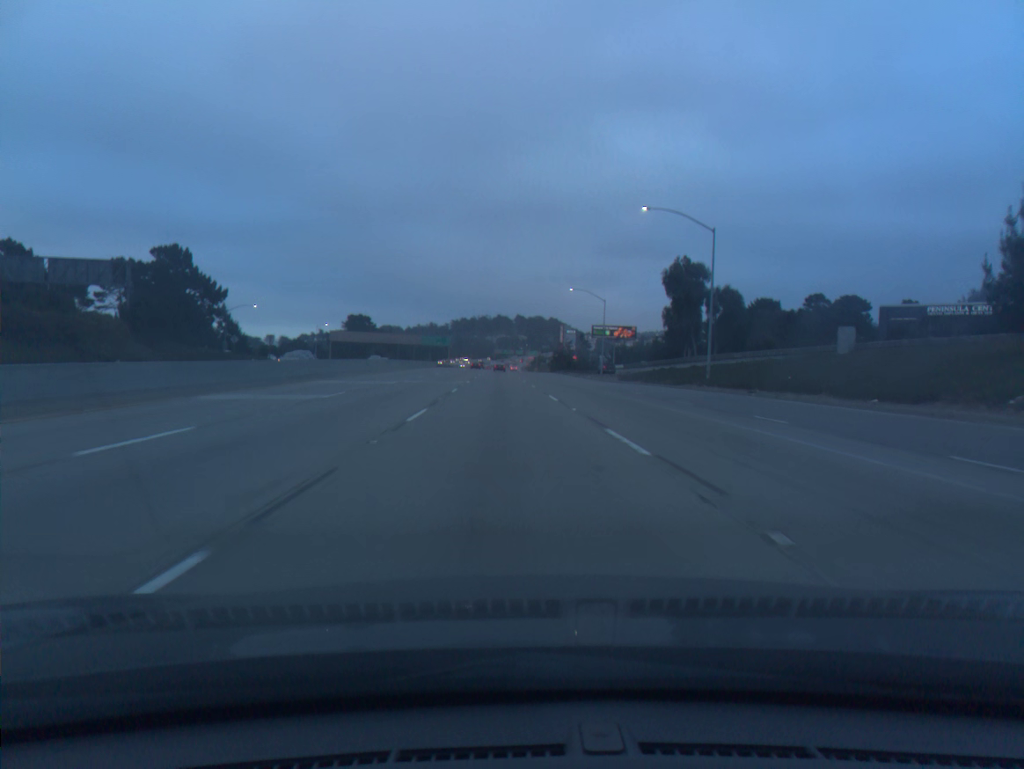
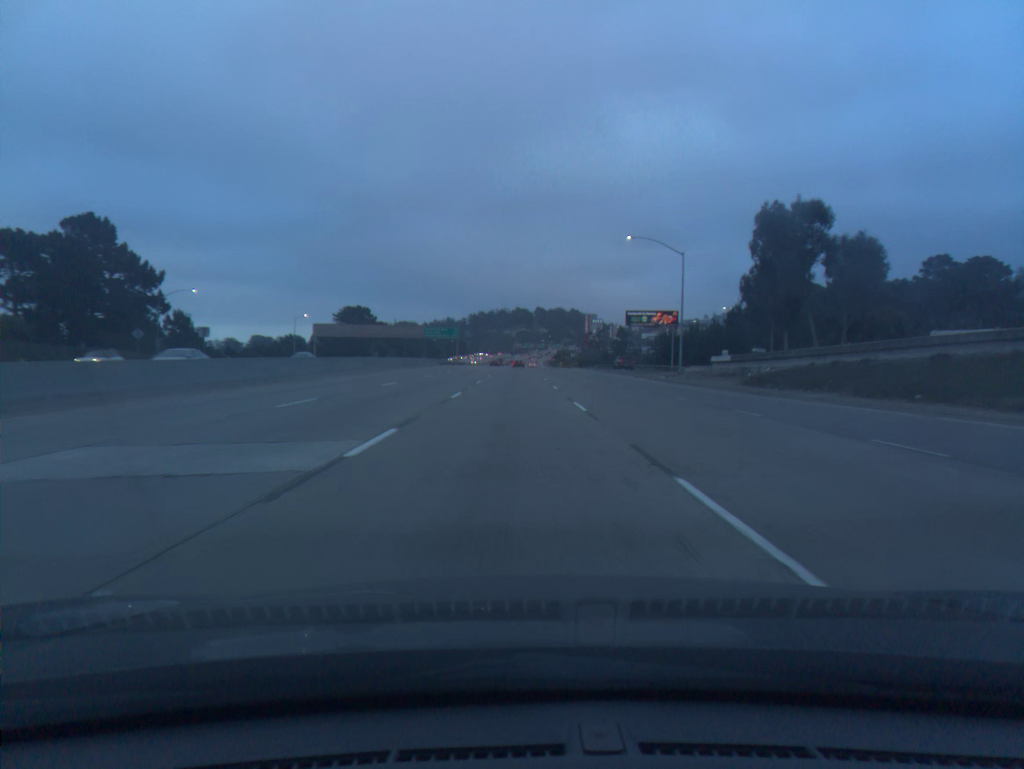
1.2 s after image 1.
(-0.6, +35.4) m; -1°
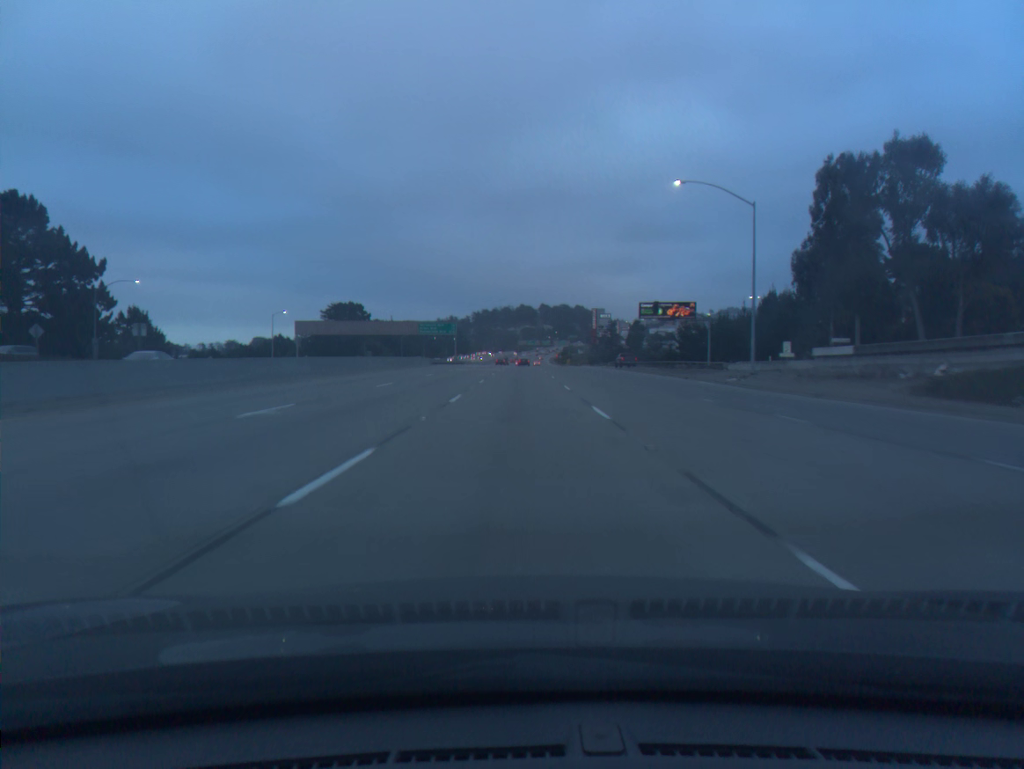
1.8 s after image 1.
(-0.1, +17.7) m; 0°
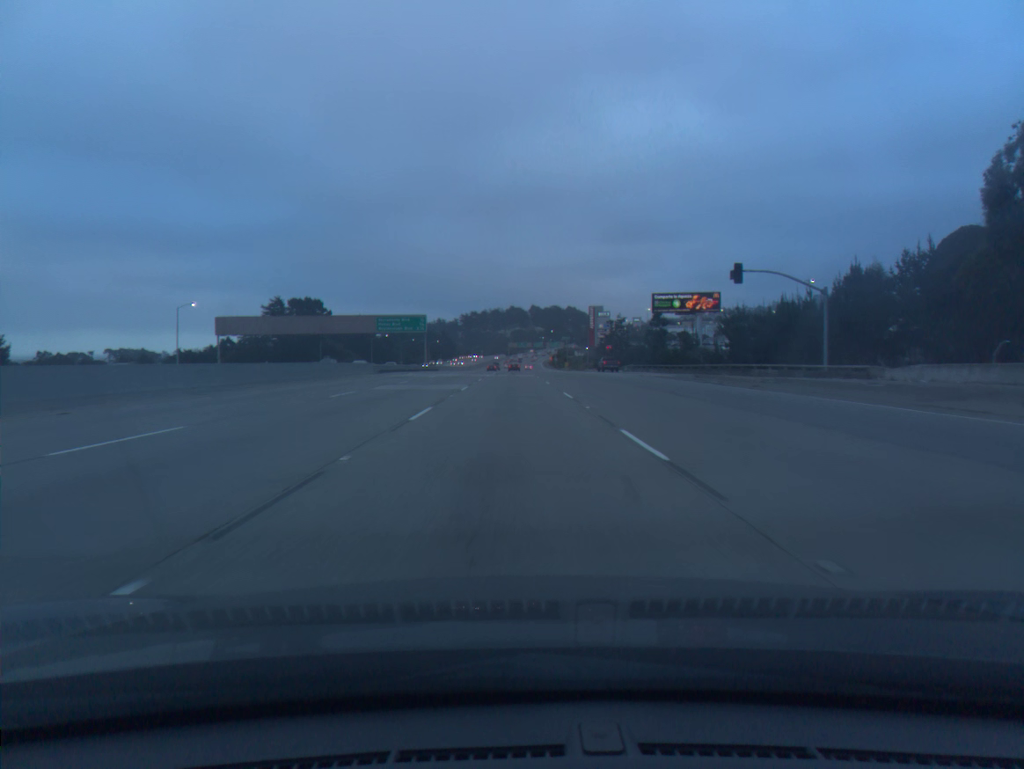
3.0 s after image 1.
(+0.2, +35.2) m; +1°
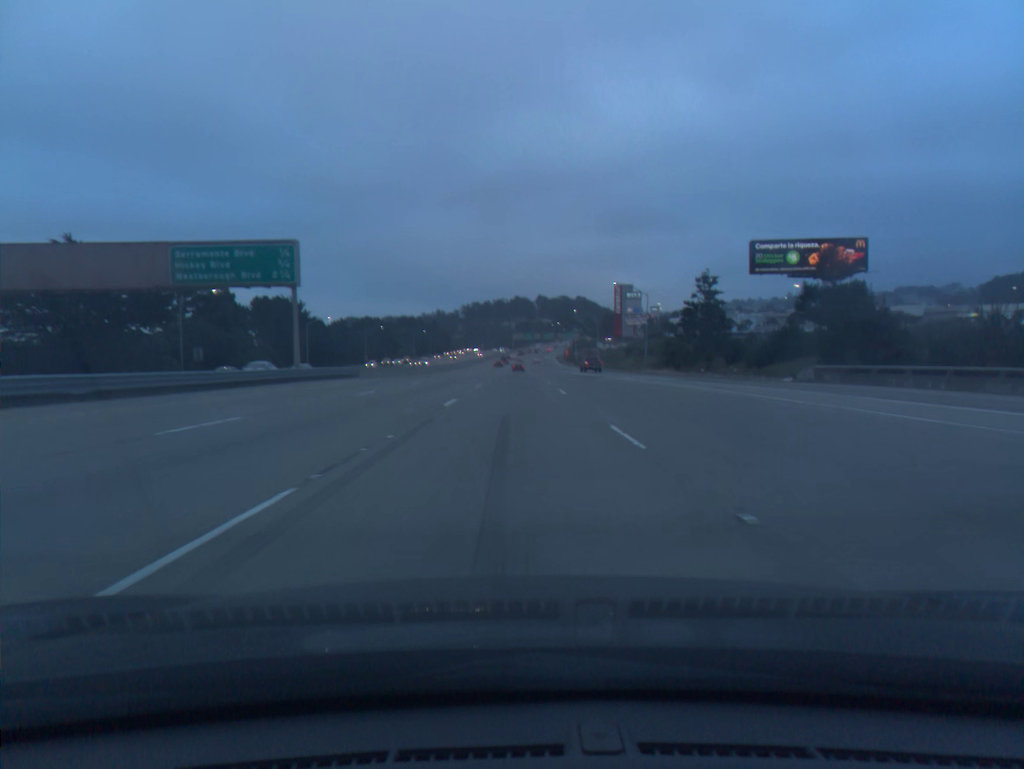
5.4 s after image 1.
(-0.2, +70.0) m; 0°
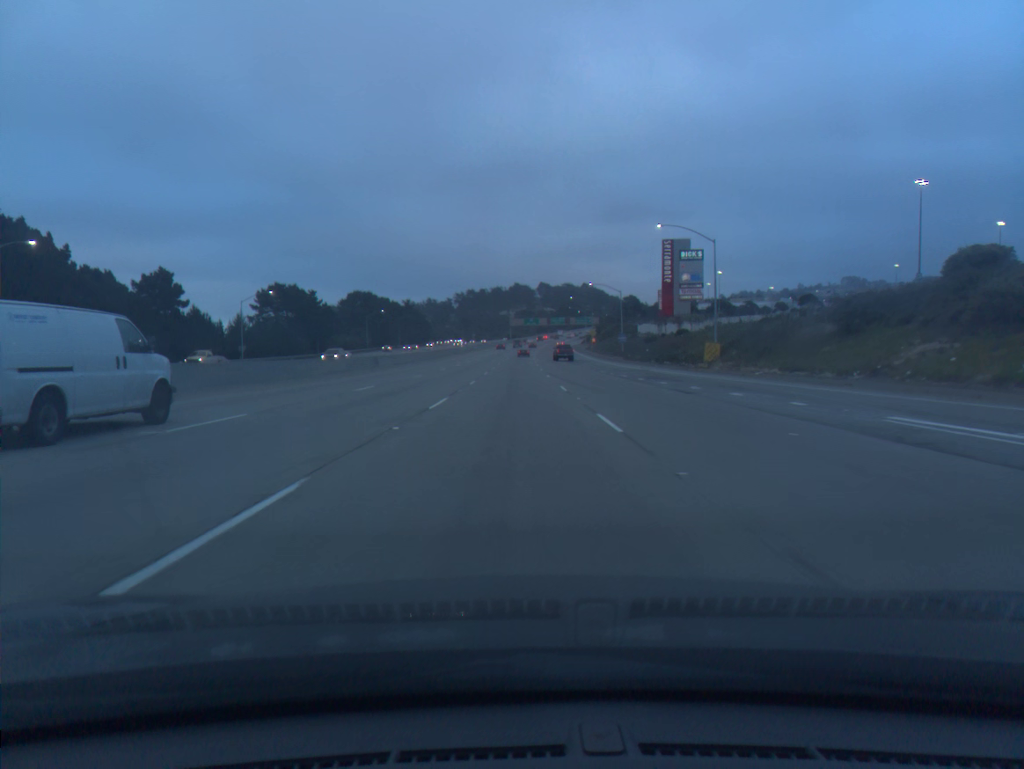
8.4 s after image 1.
(+0.1, +87.6) m; 0°
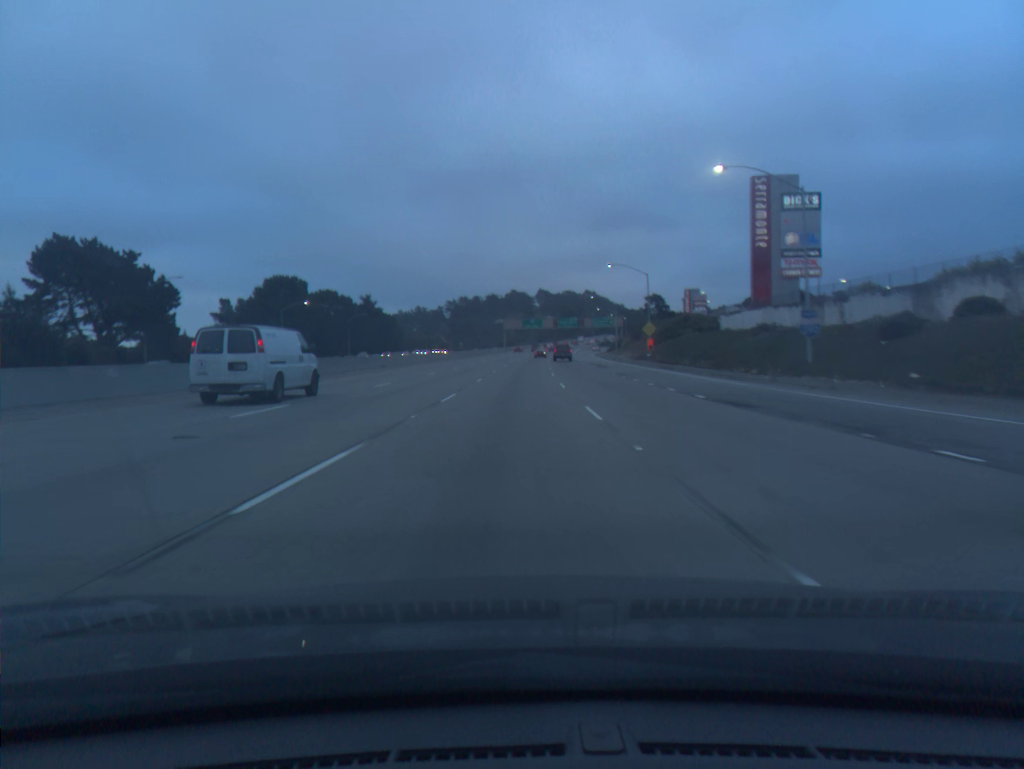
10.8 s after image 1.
(+0.2, +70.3) m; 0°
